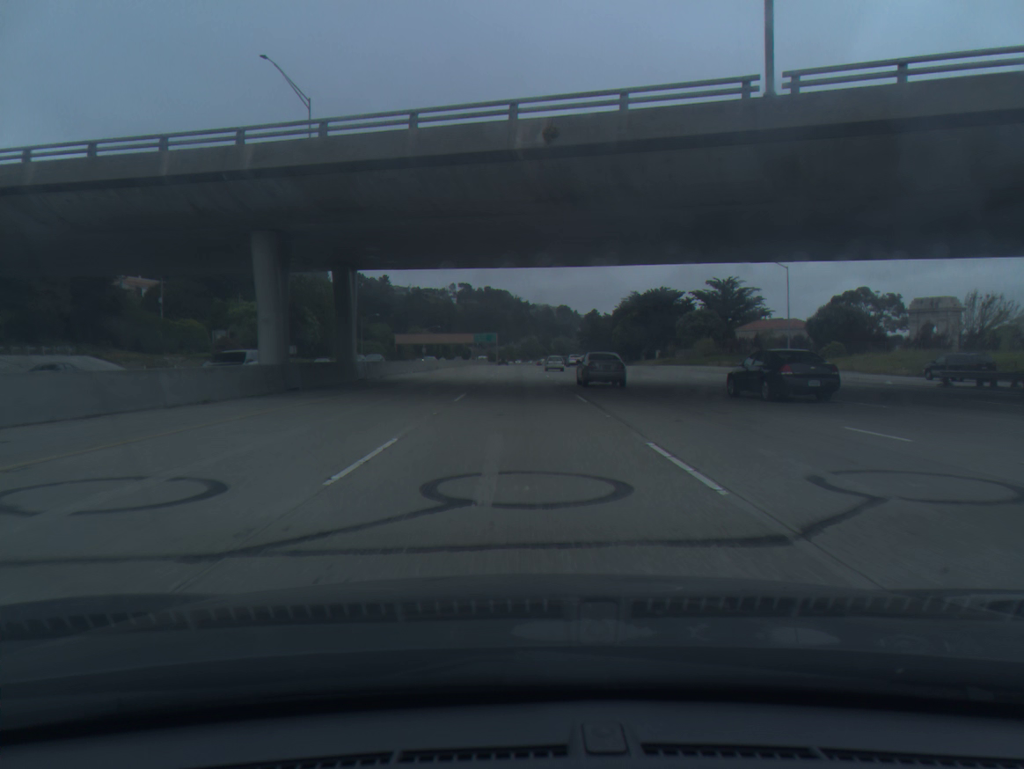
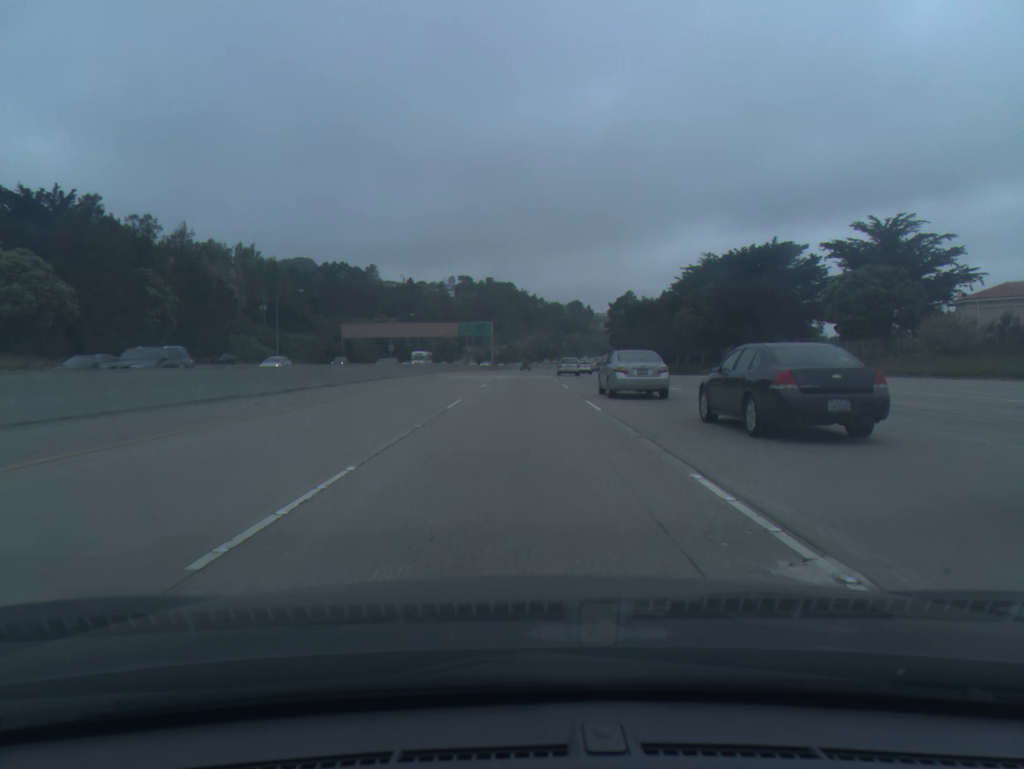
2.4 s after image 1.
(0.0, +74.4) m; 0°
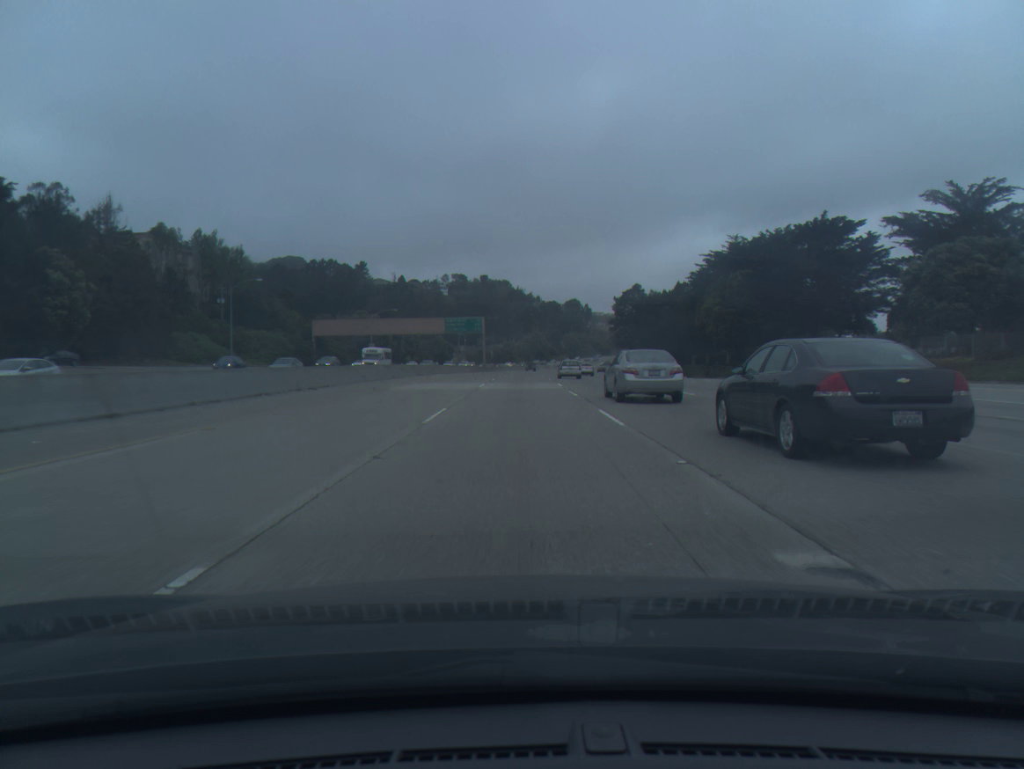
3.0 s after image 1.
(0.0, +18.6) m; 0°
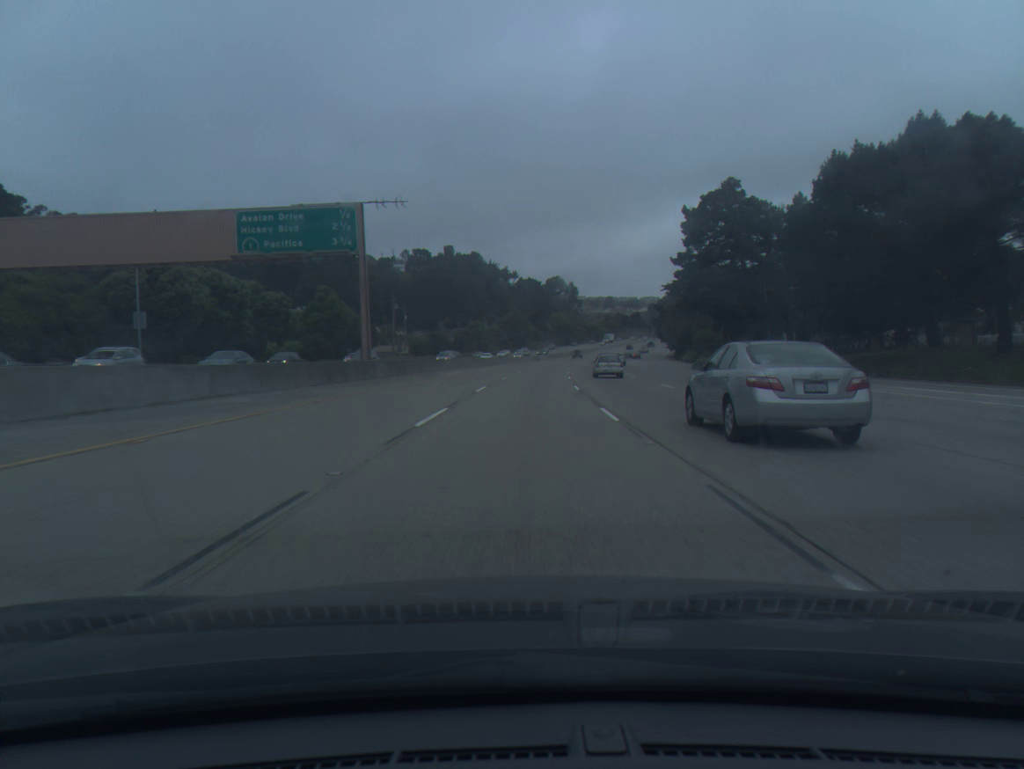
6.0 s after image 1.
(+0.8, +93.5) m; +2°
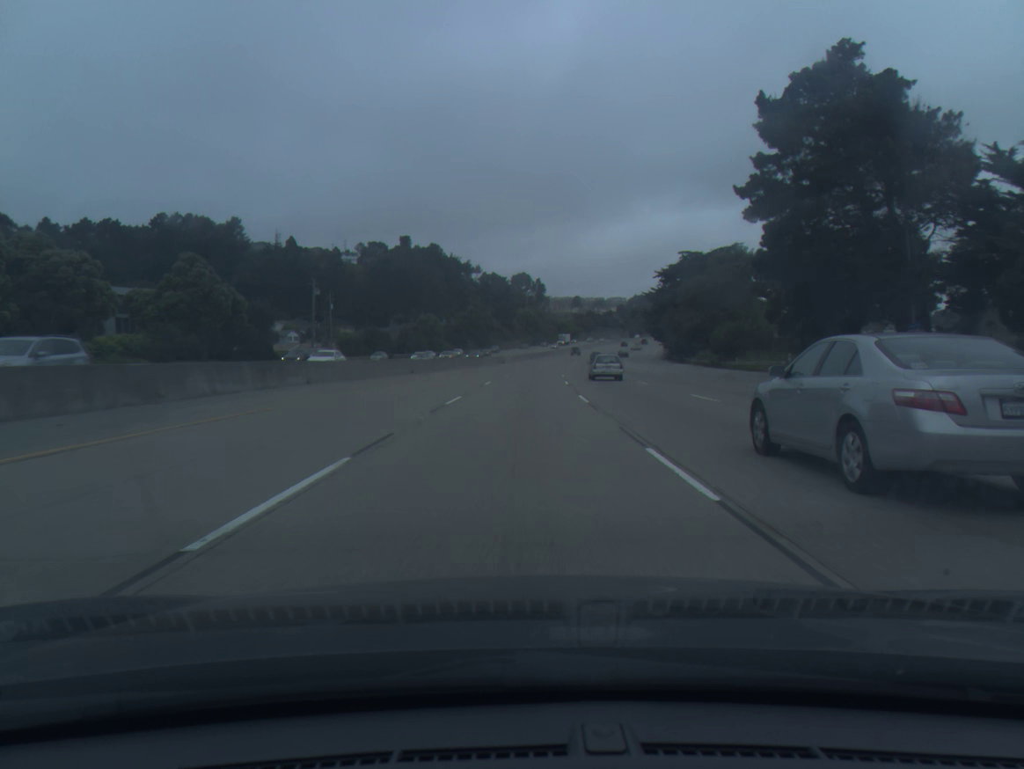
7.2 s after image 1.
(+0.8, +37.7) m; +2°
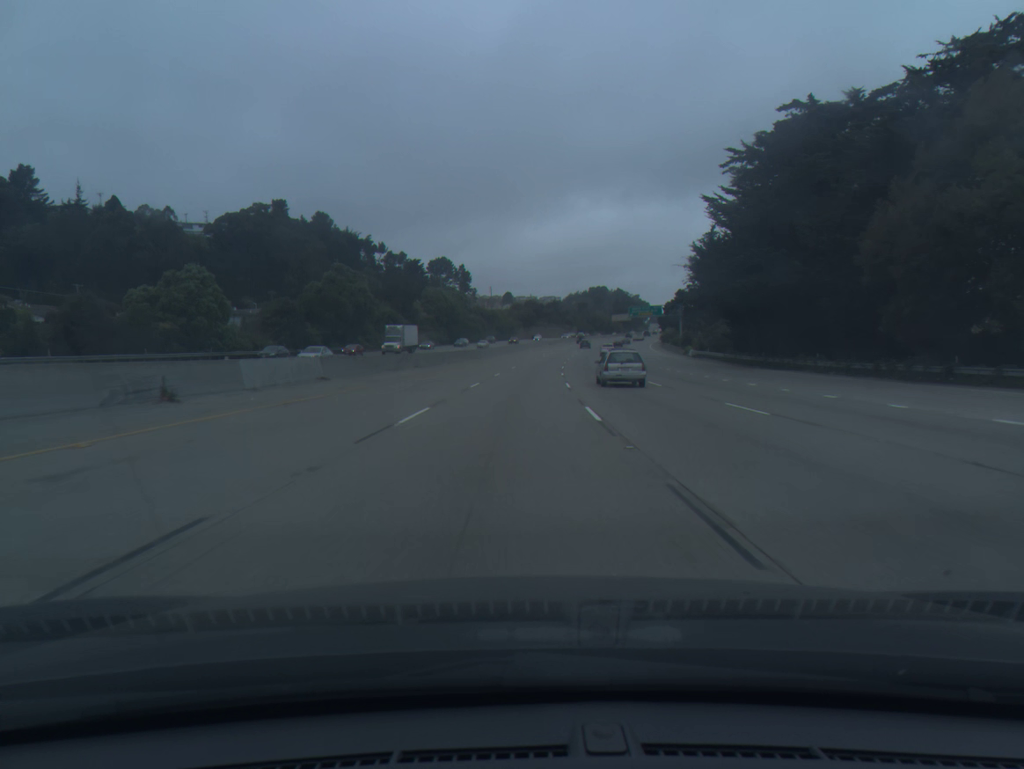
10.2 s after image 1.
(+4.4, +93.8) m; +5°
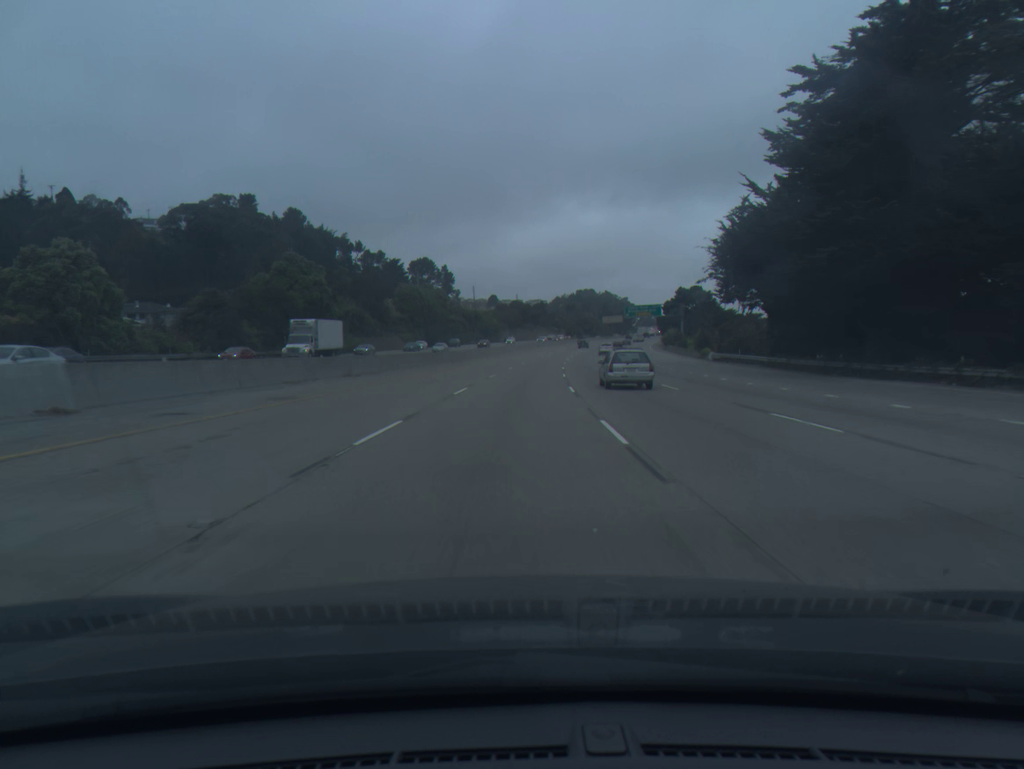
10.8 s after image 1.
(+0.2, +18.7) m; +1°
